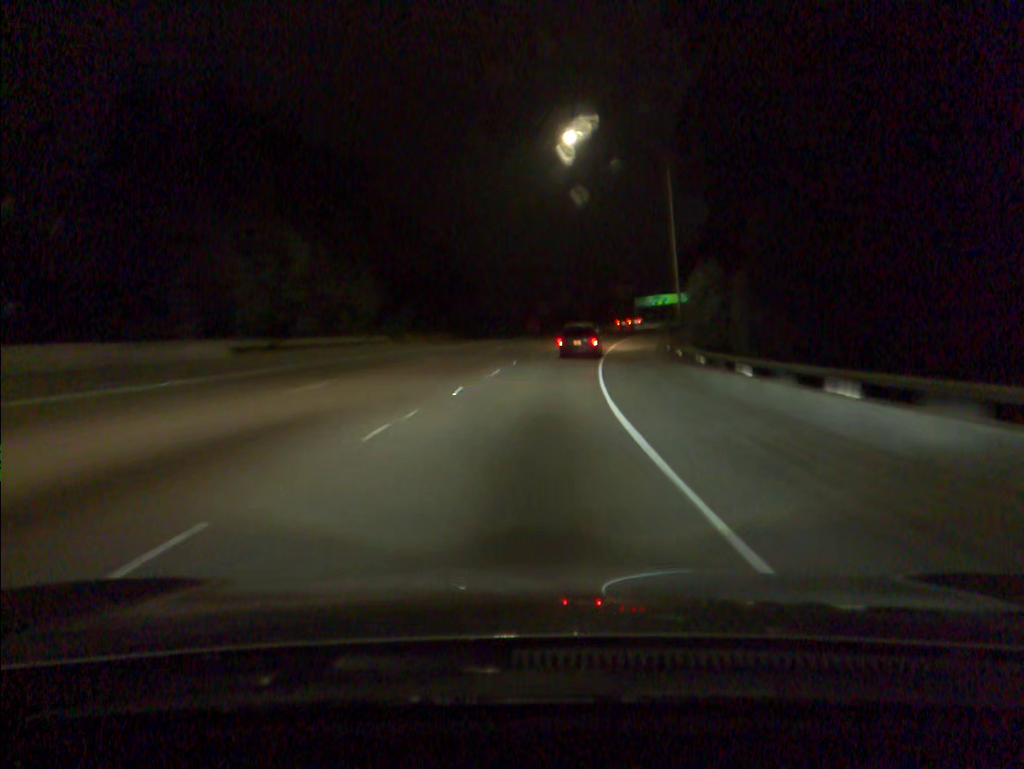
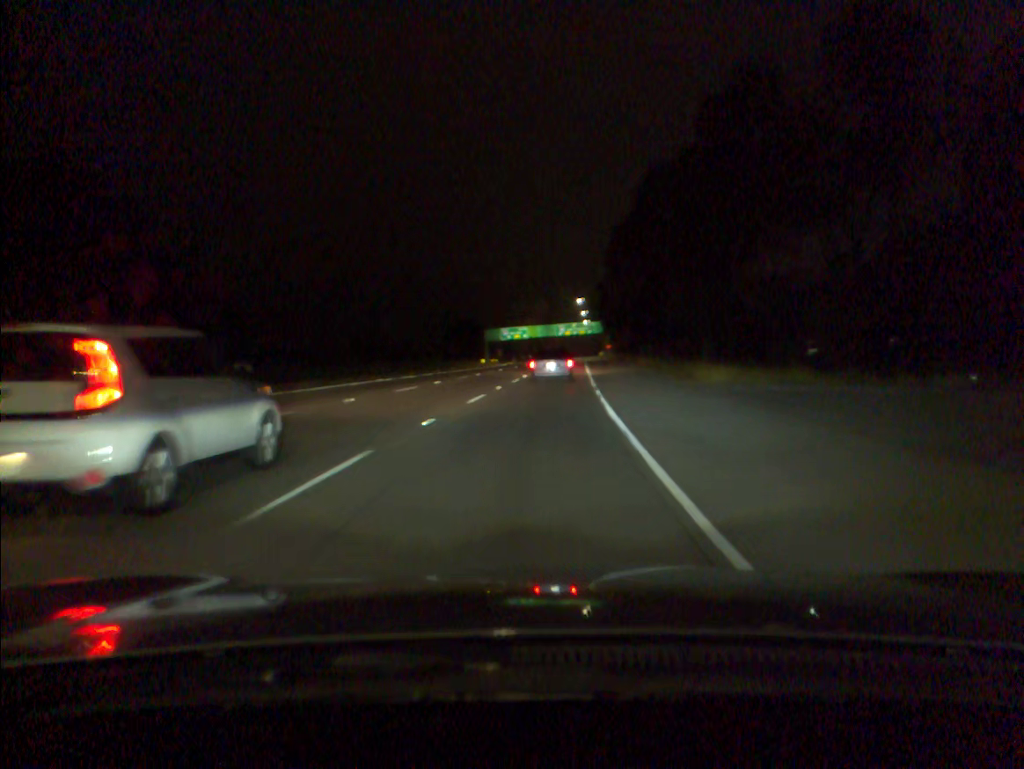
(+6.0, +60.6) m; +11°
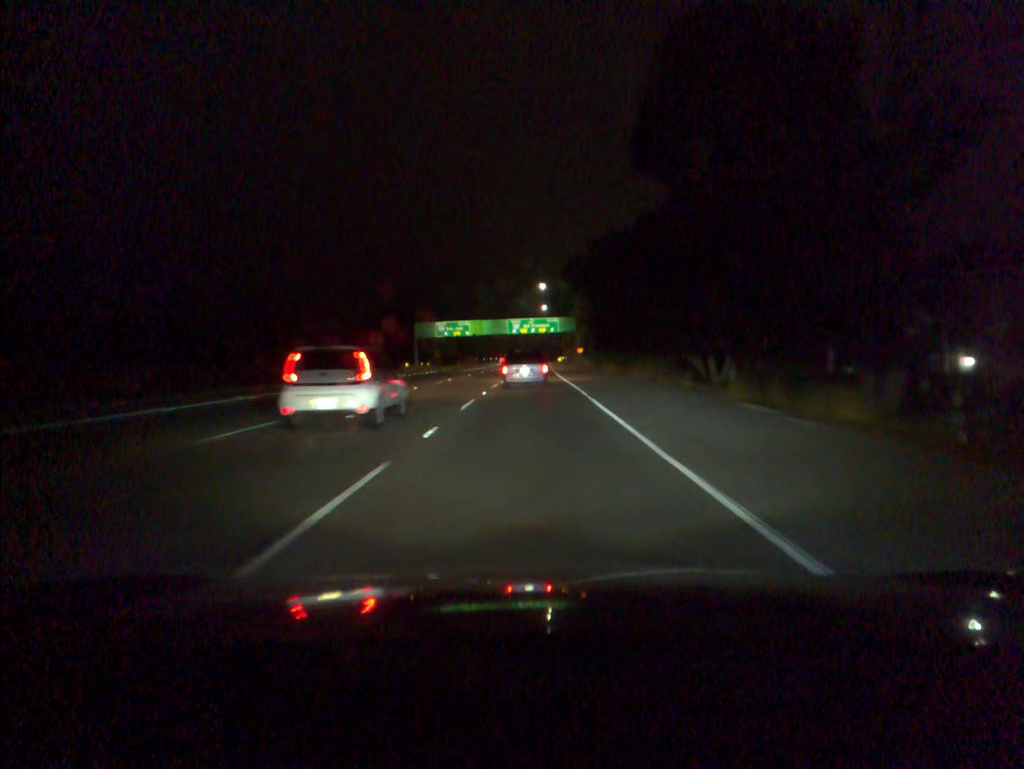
(+2.0, +44.2) m; +4°
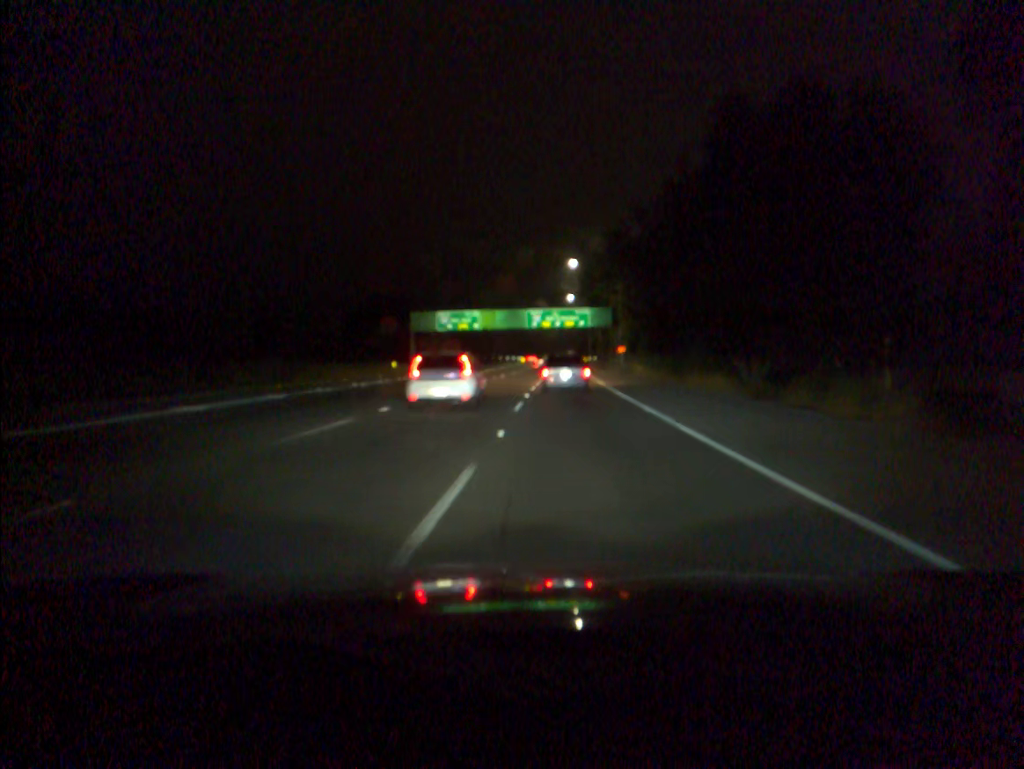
(-0.4, +29.0) m; -1°
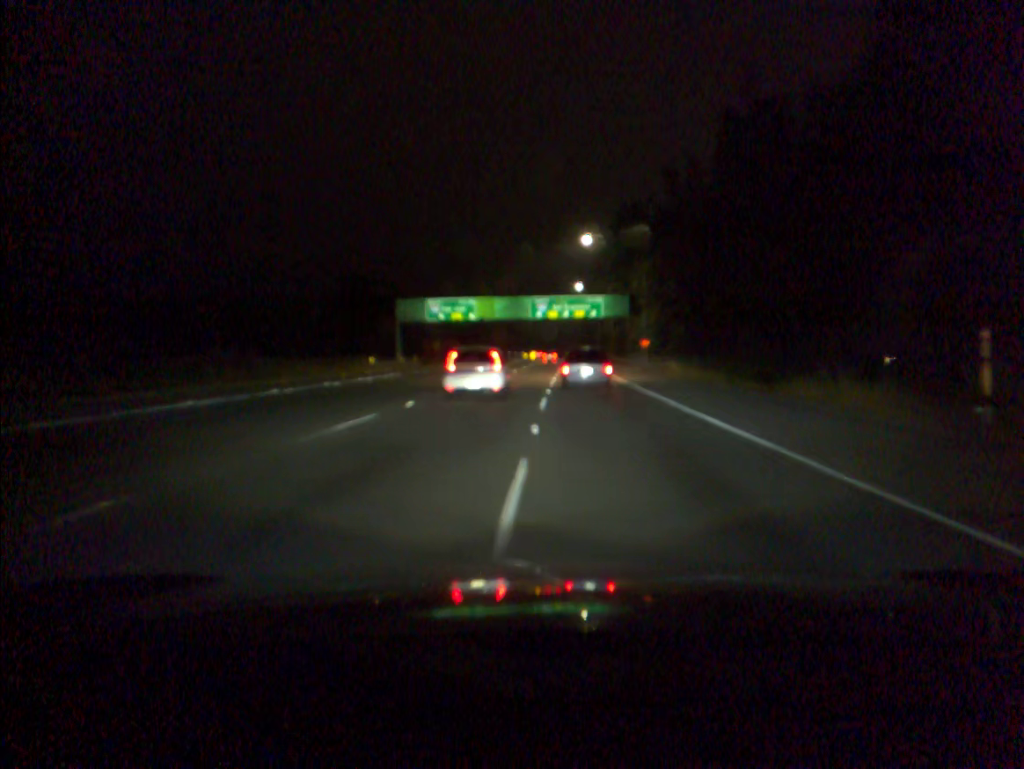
(0.0, +14.7) m; 0°
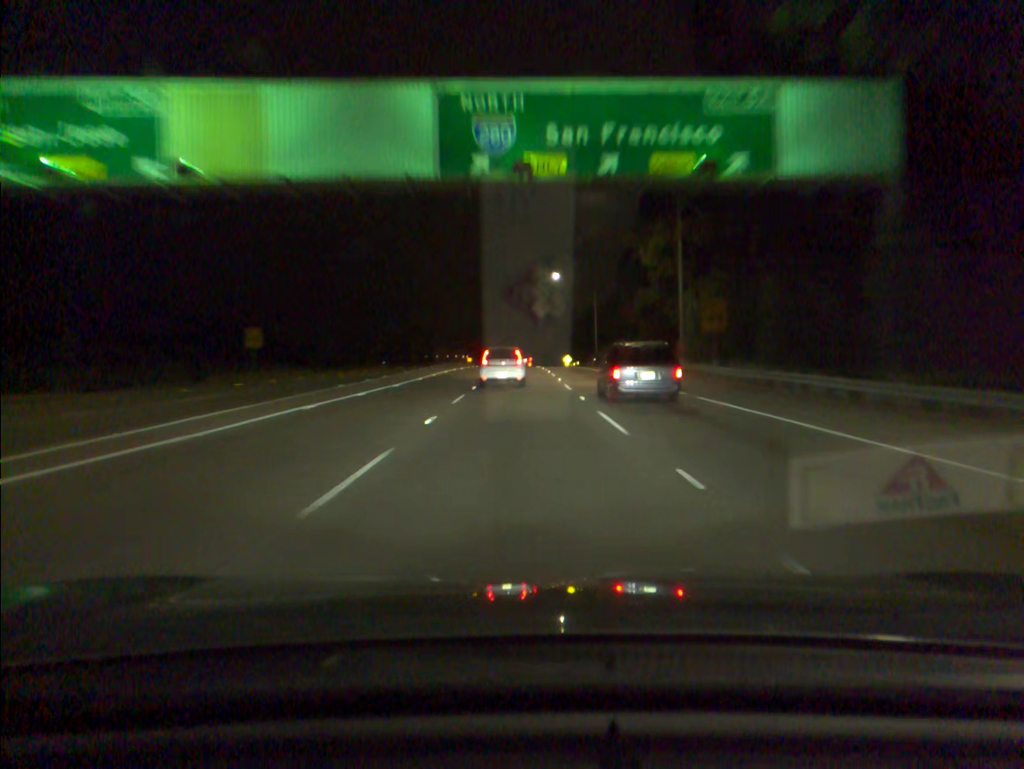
(+2.1, +77.3) m; +3°
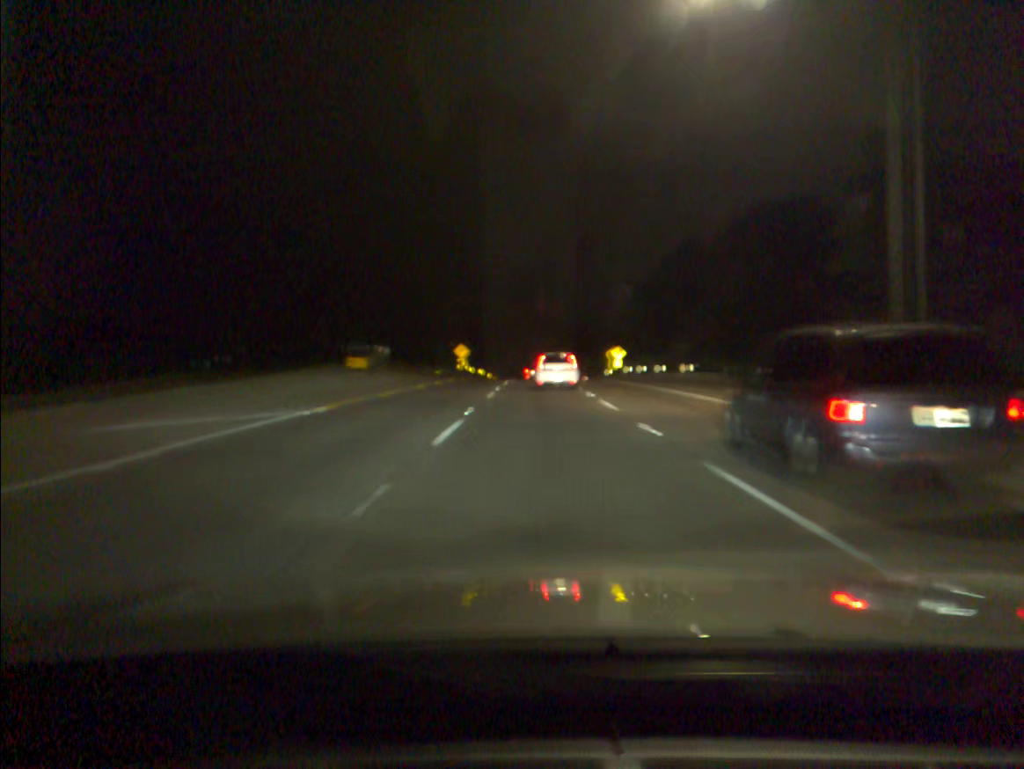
(-0.4, +81.4) m; 0°
